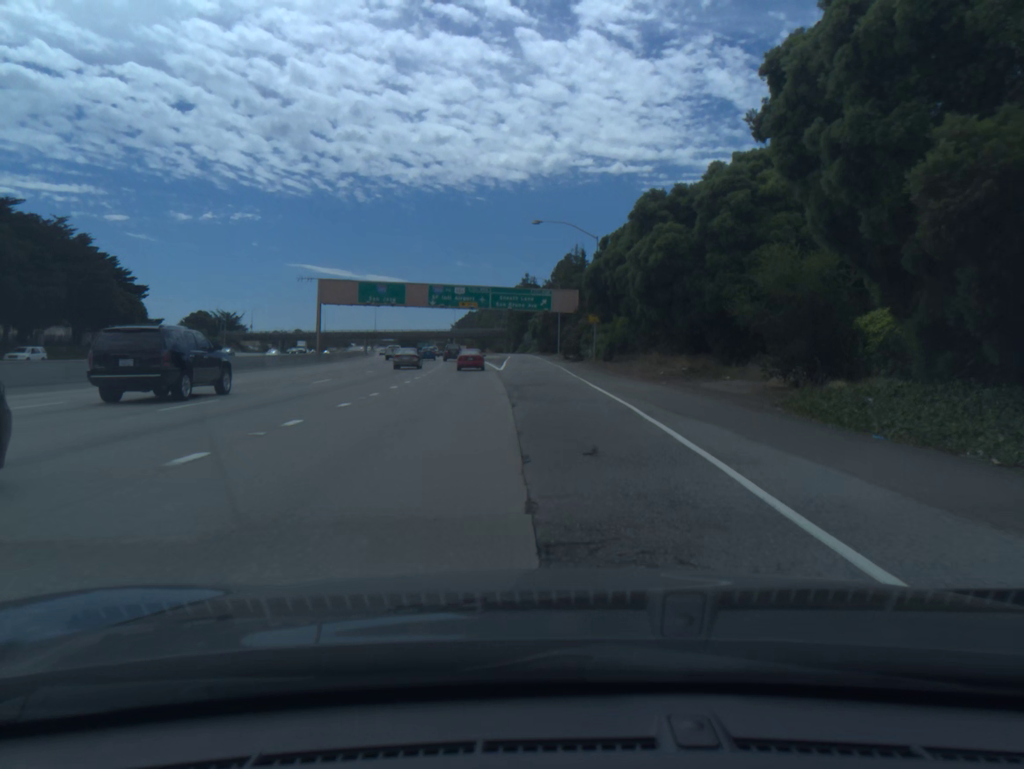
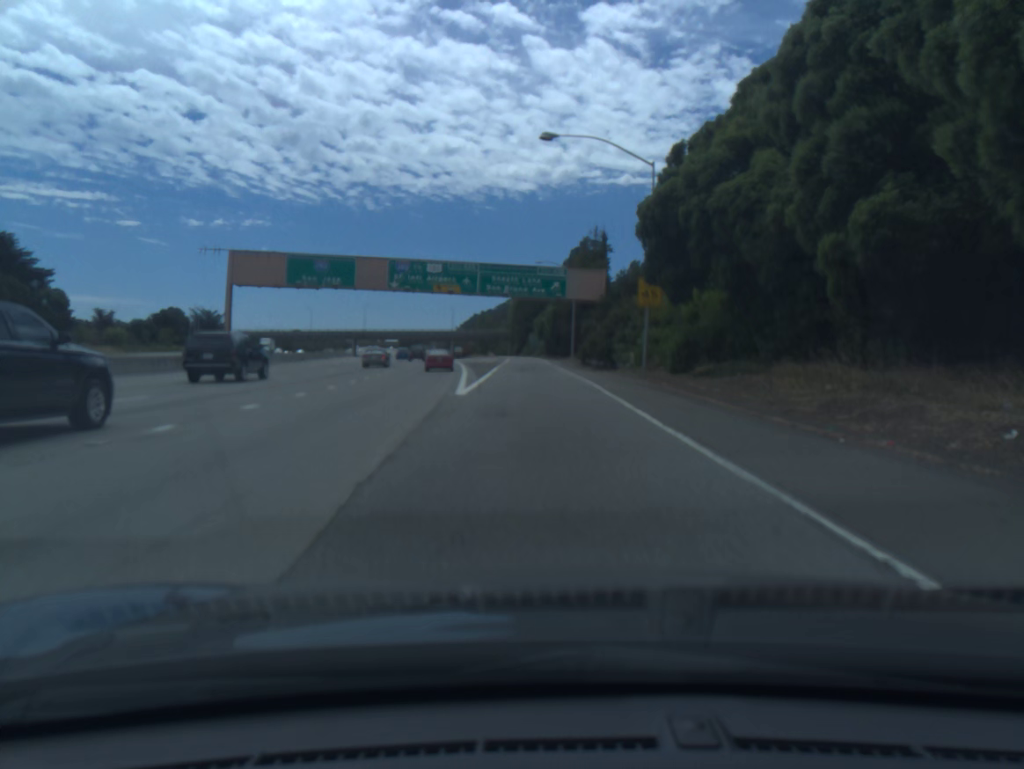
(-0.3, +28.8) m; -1°
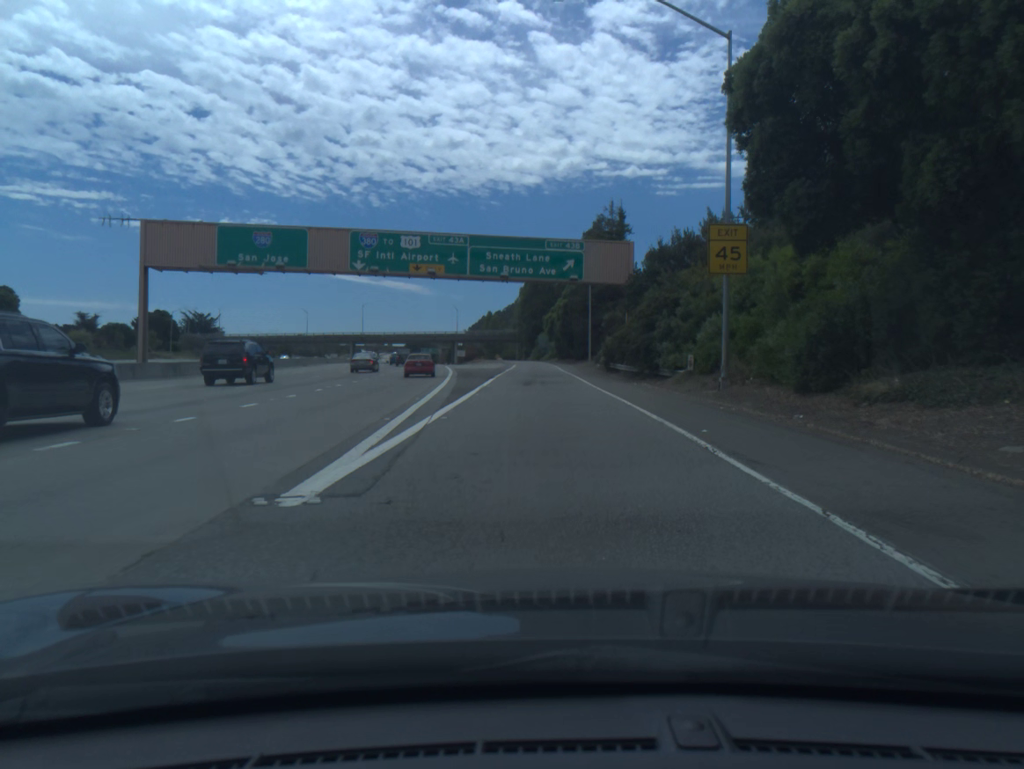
(0.0, +14.6) m; -1°
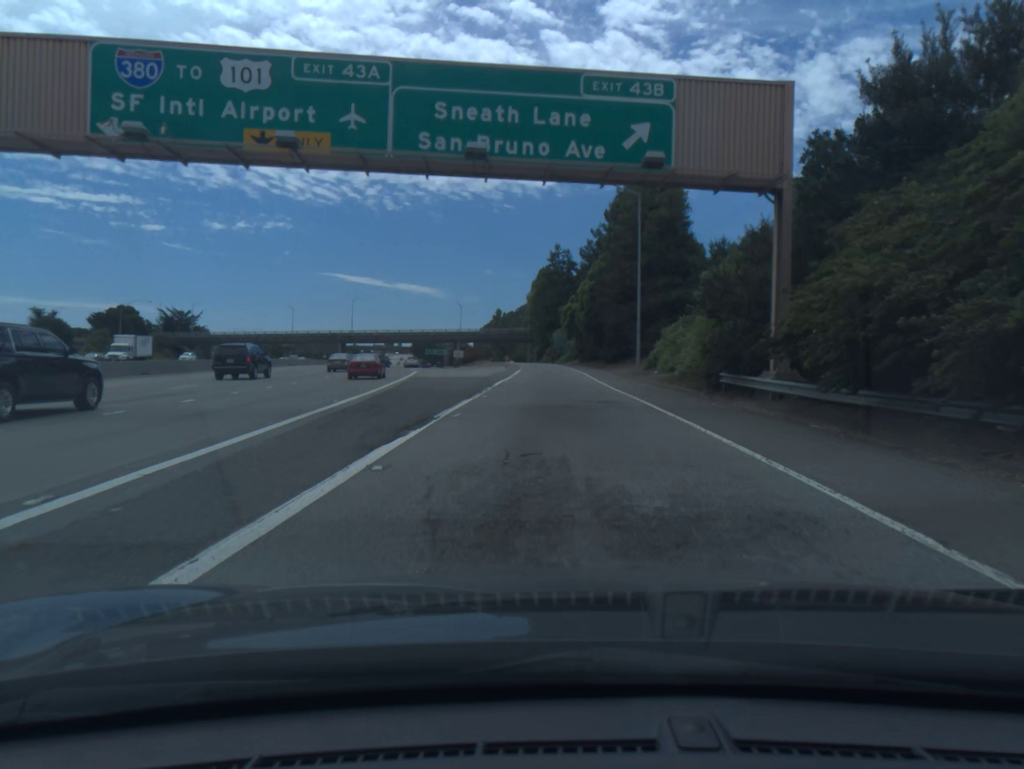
(-0.3, +29.6) m; -1°
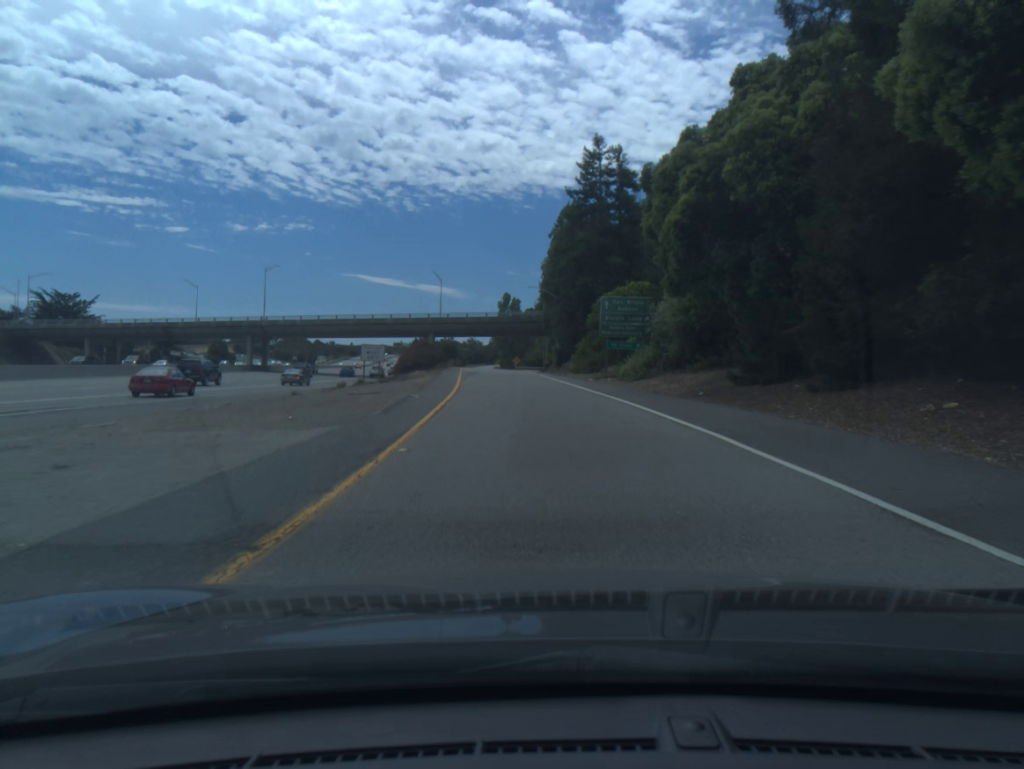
(-0.2, +74.9) m; -2°
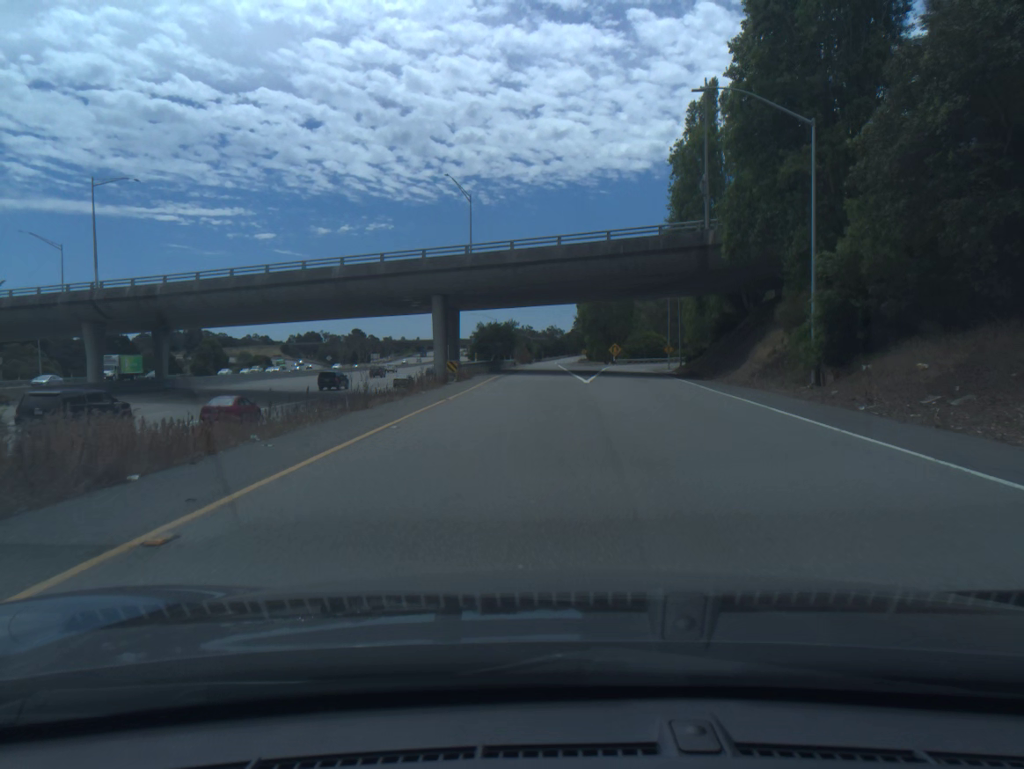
(-4.5, +70.1) m; -6°
